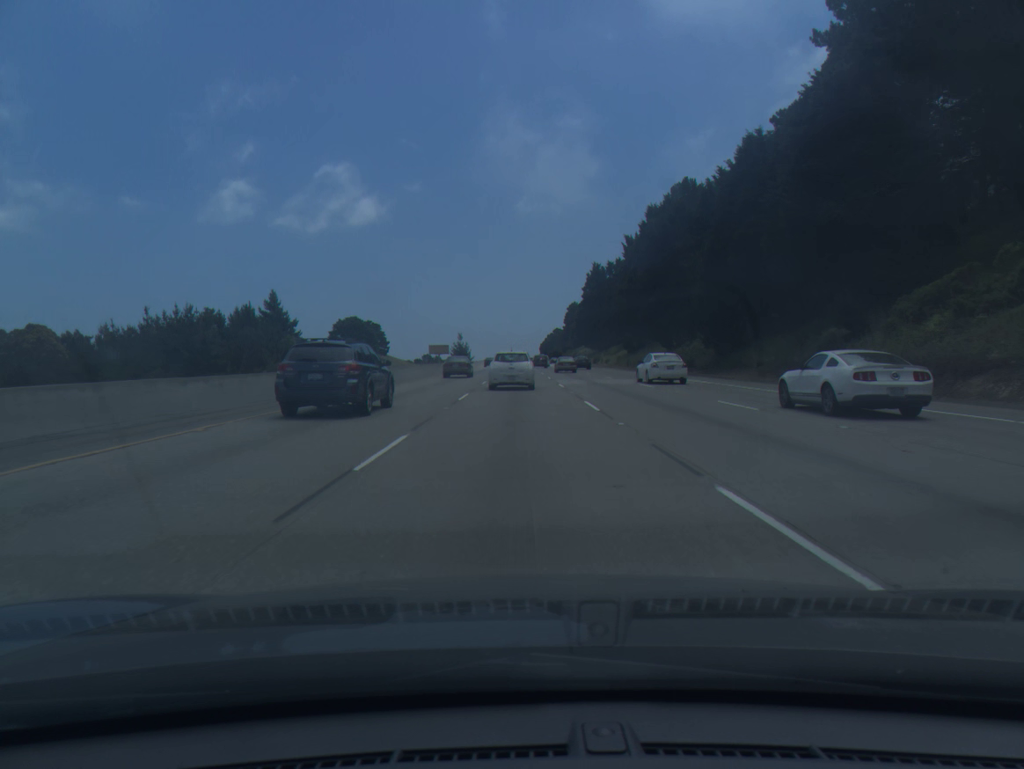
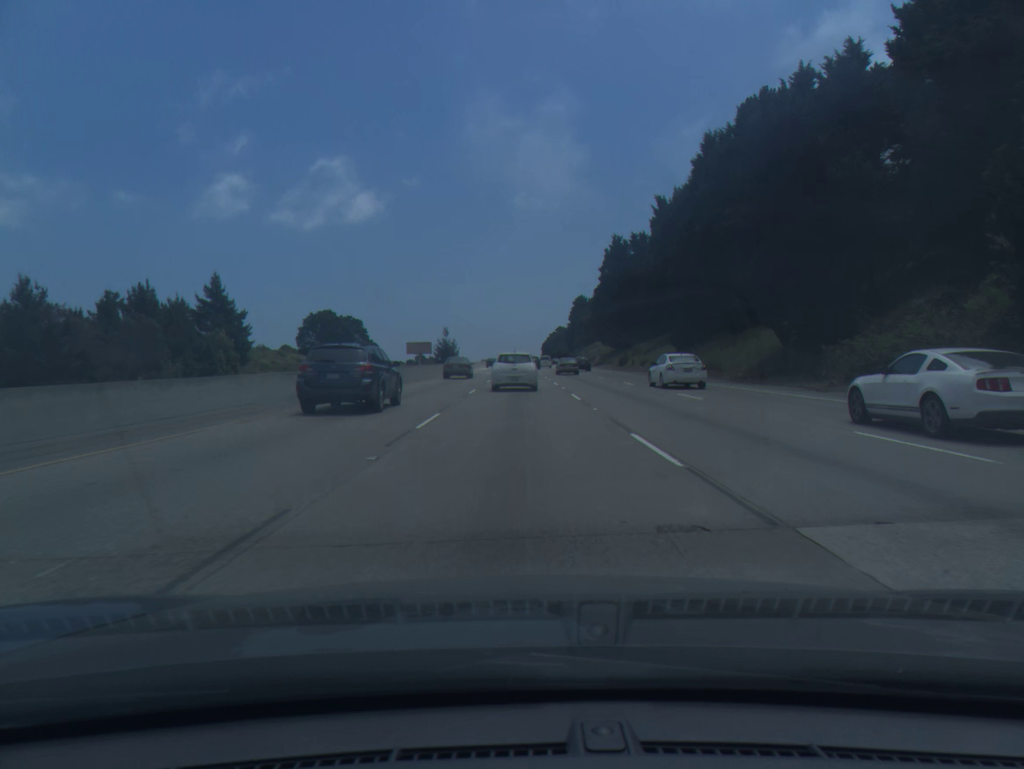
(0.0, +38.5) m; 0°
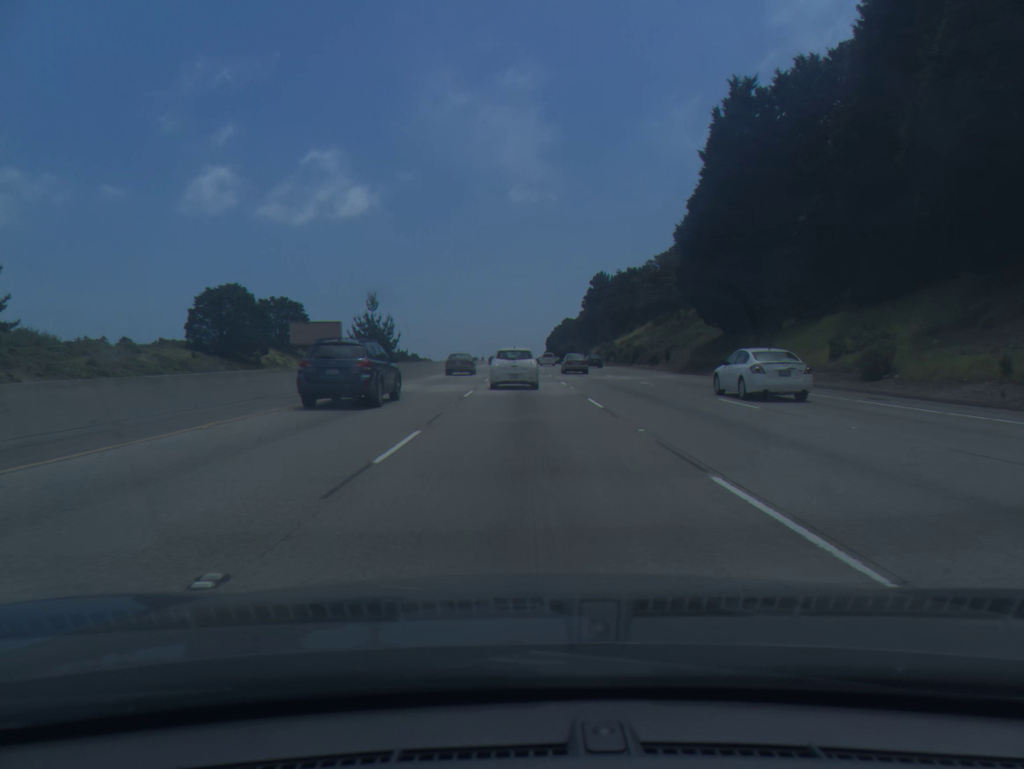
(-0.2, +78.1) m; 0°
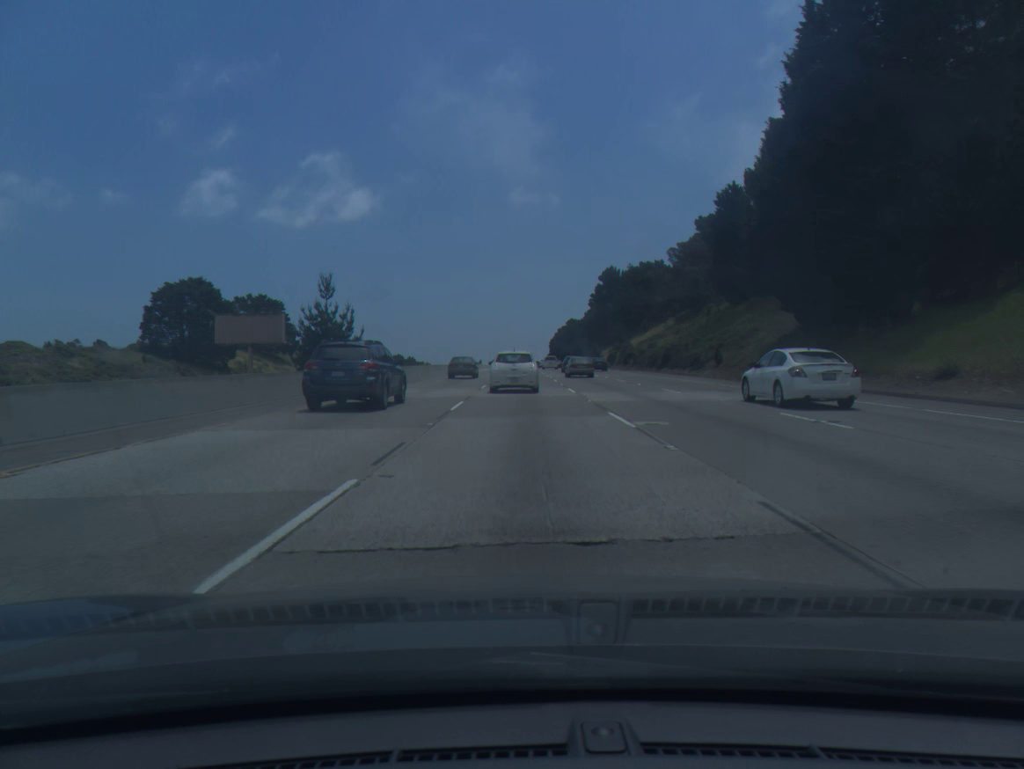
(0.0, +19.5) m; 0°
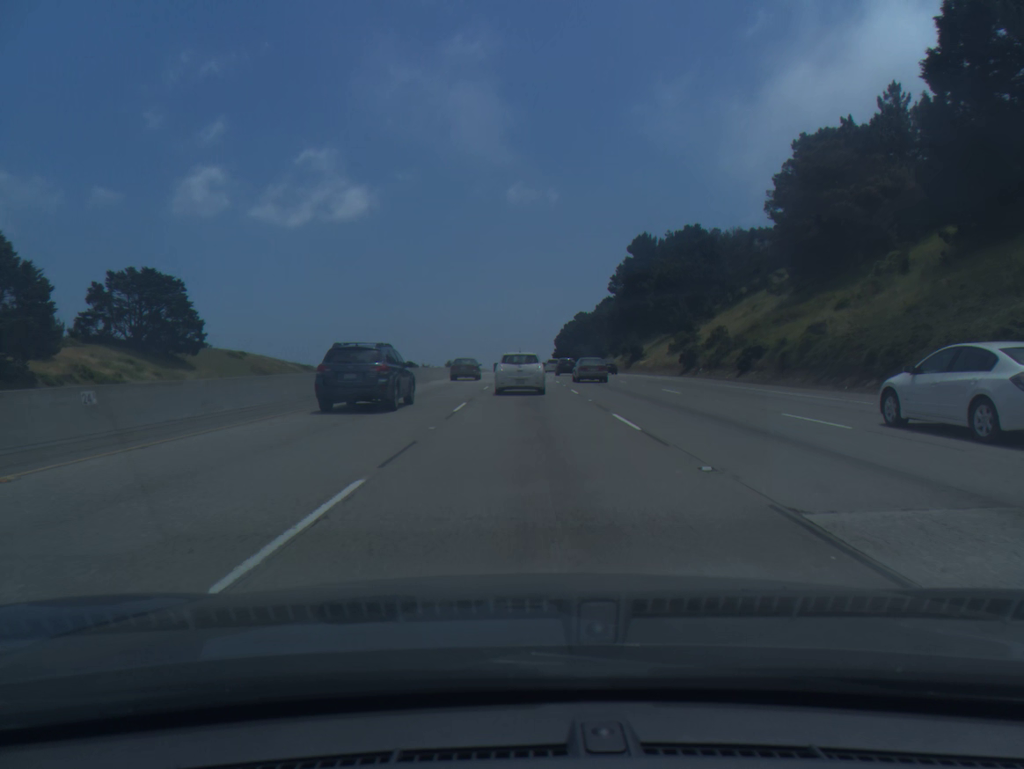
(+0.1, +58.5) m; 0°
